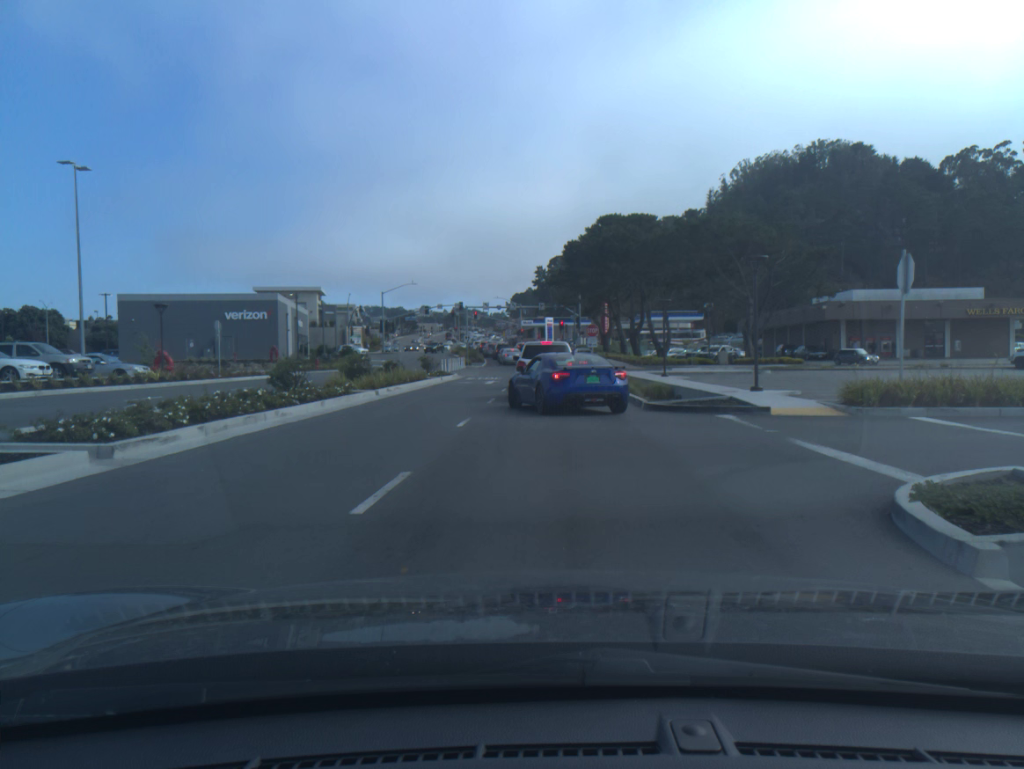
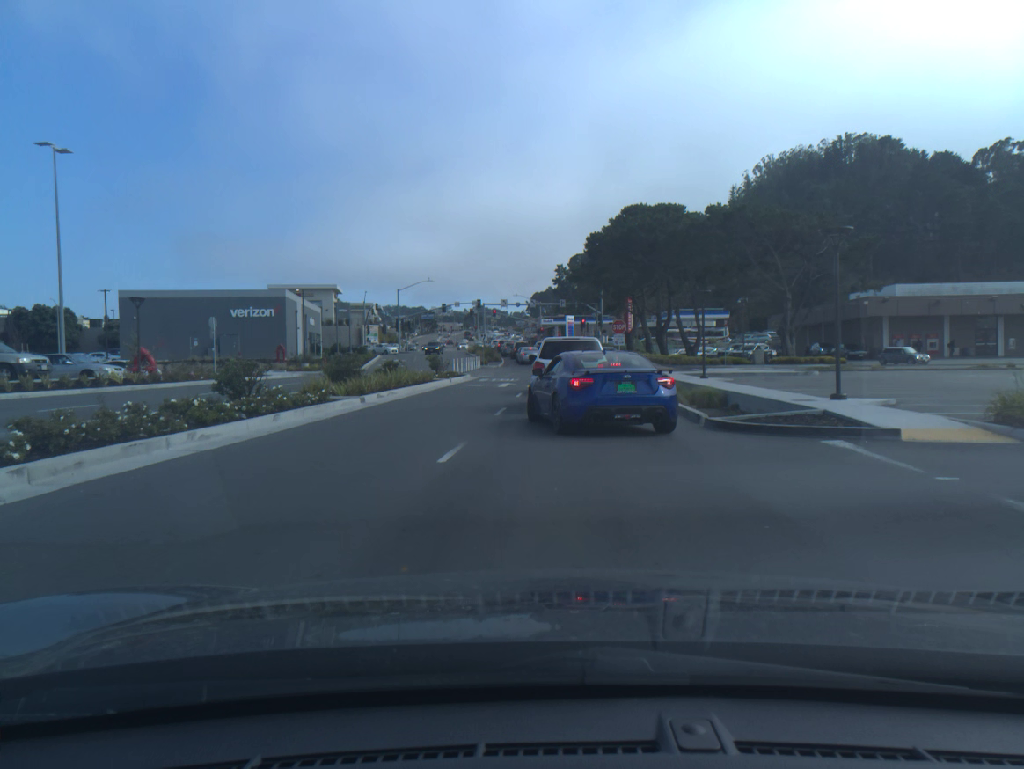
(0.0, +4.7) m; -4°
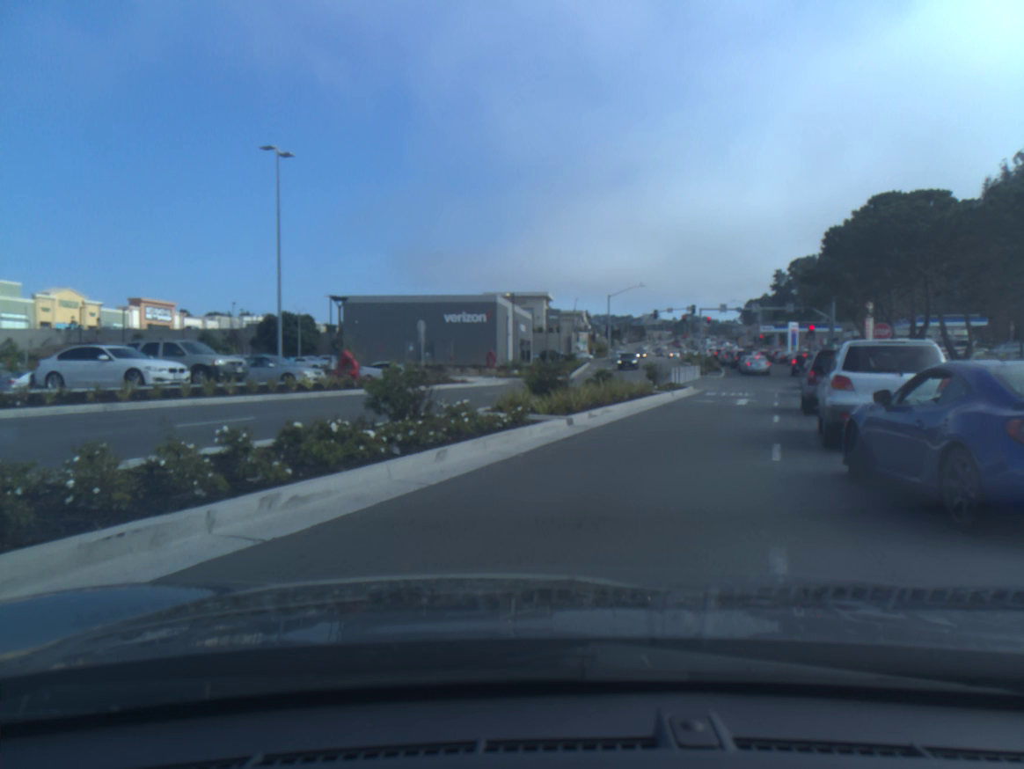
(-0.9, +5.5) m; -15°
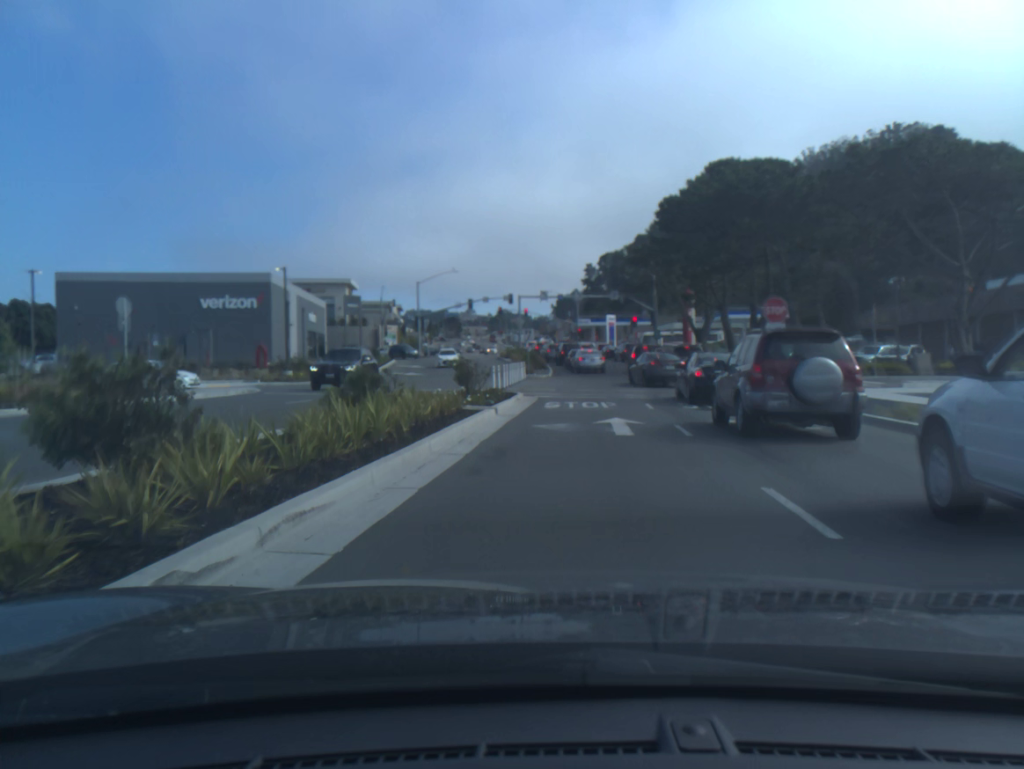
(+2.4, +12.0) m; +17°
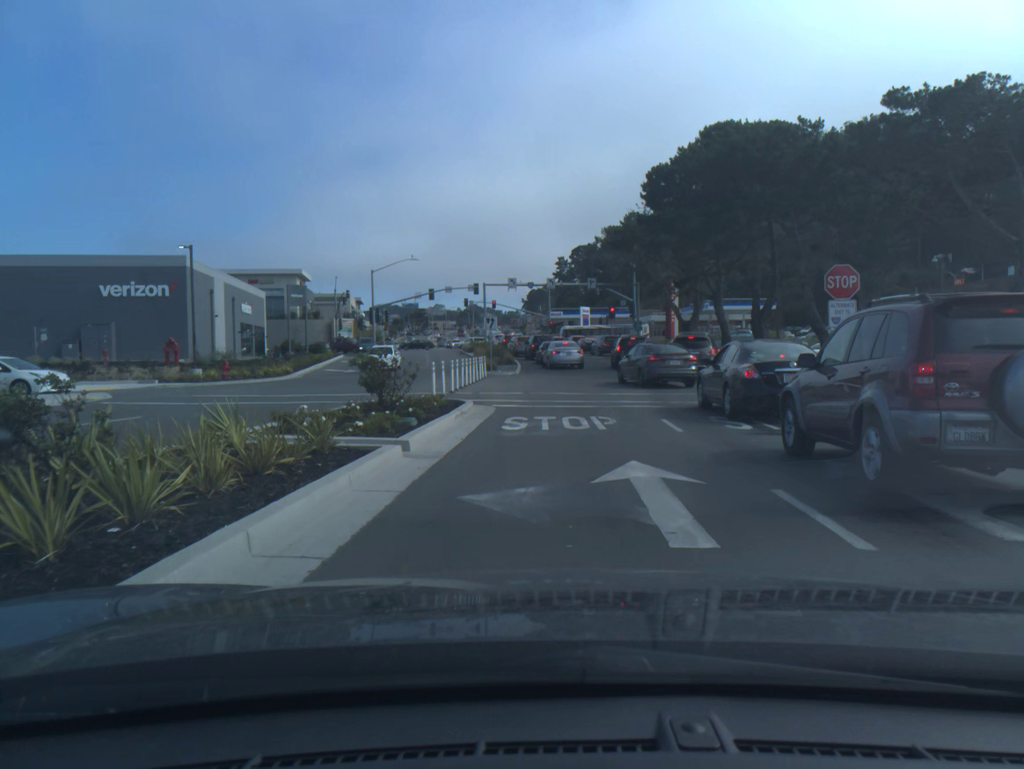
(+0.1, +8.0) m; +2°
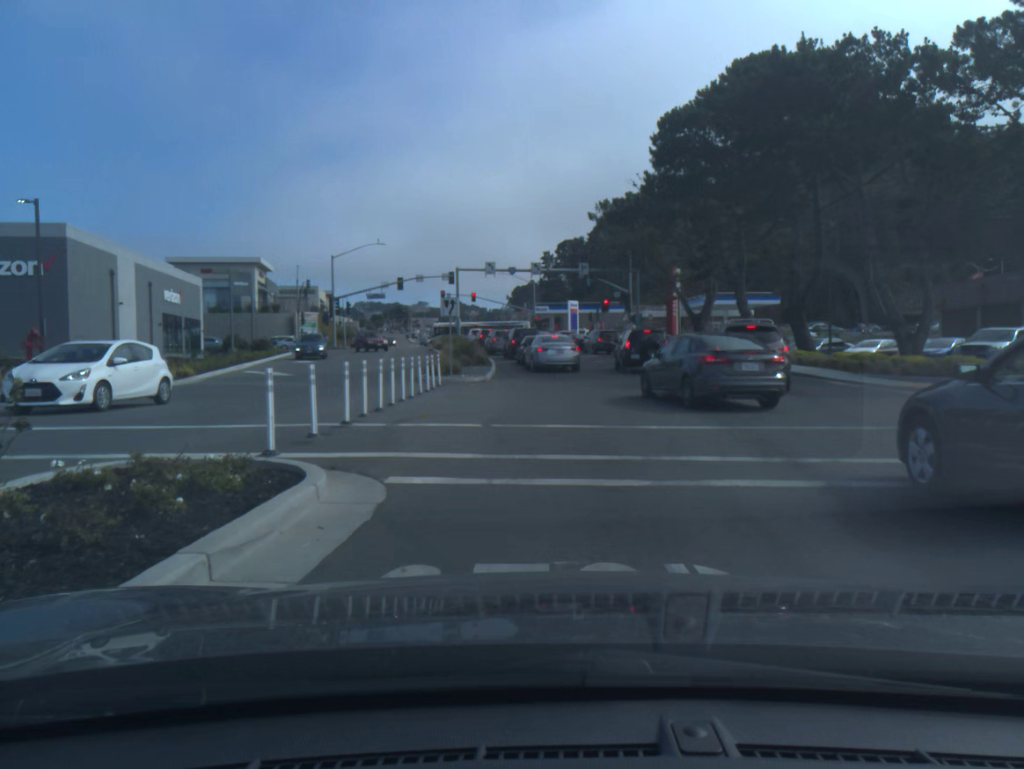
(+0.1, +10.6) m; +1°
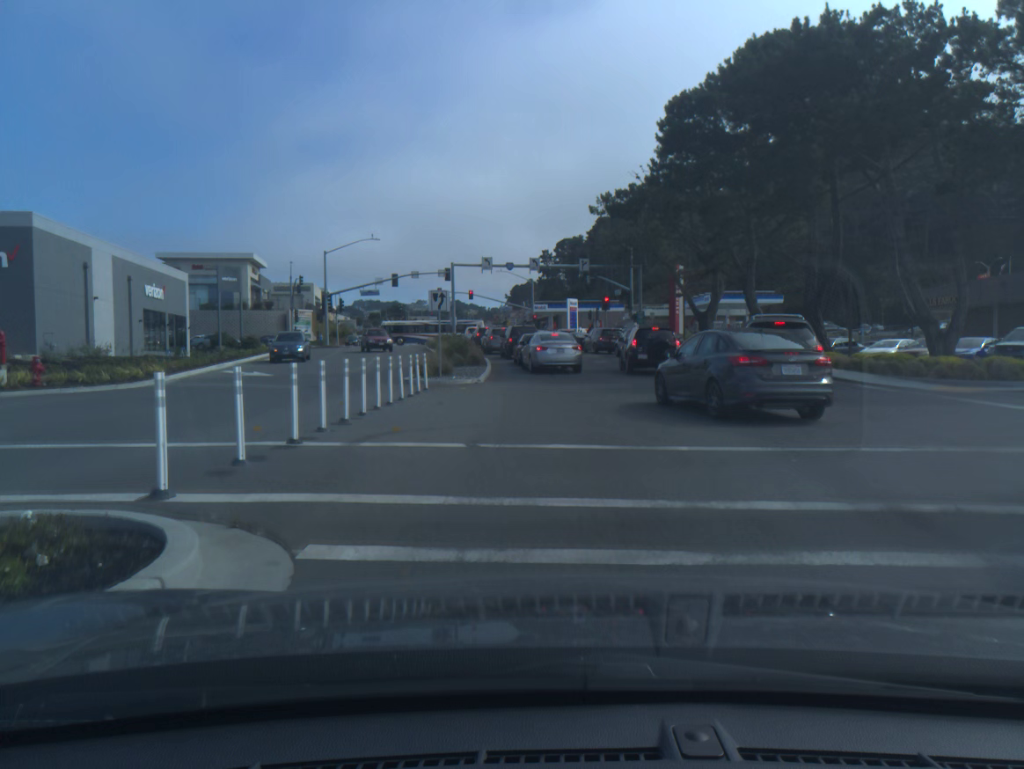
(0.0, +2.5) m; 0°
